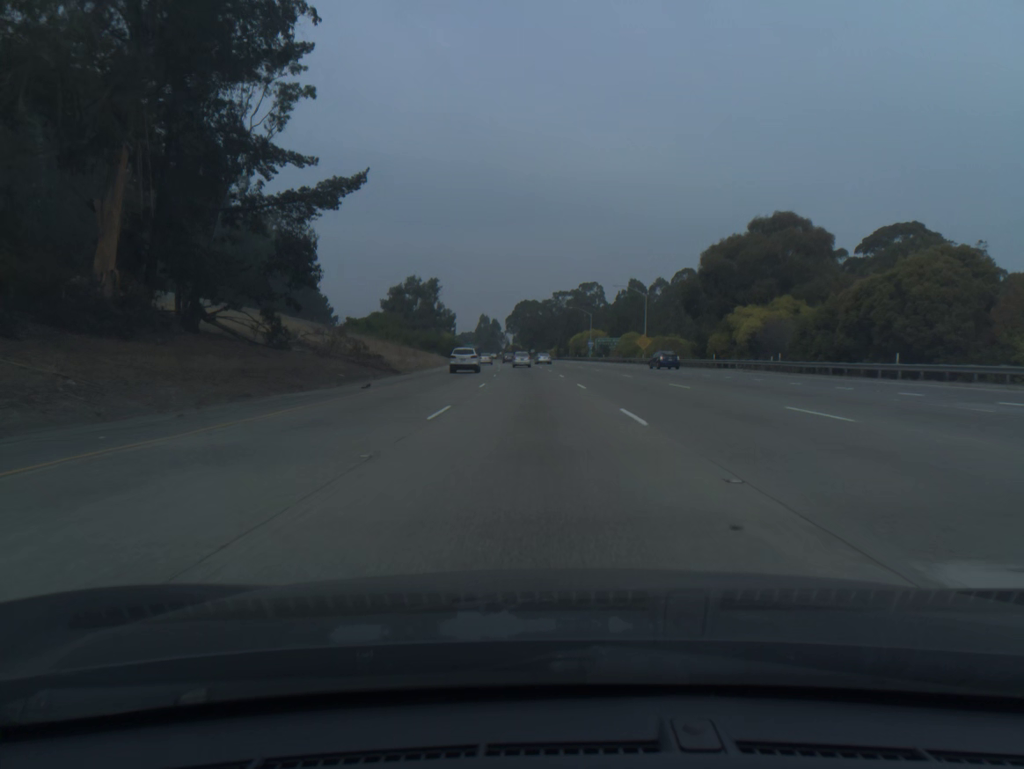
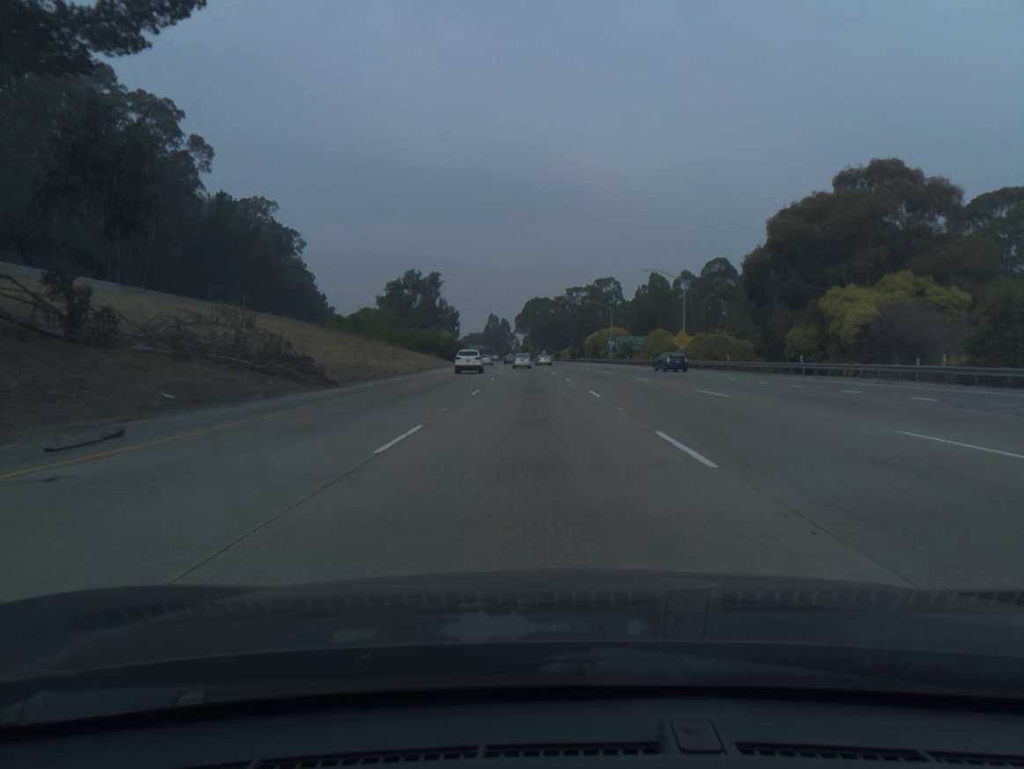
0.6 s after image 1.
(-0.1, +19.6) m; -1°
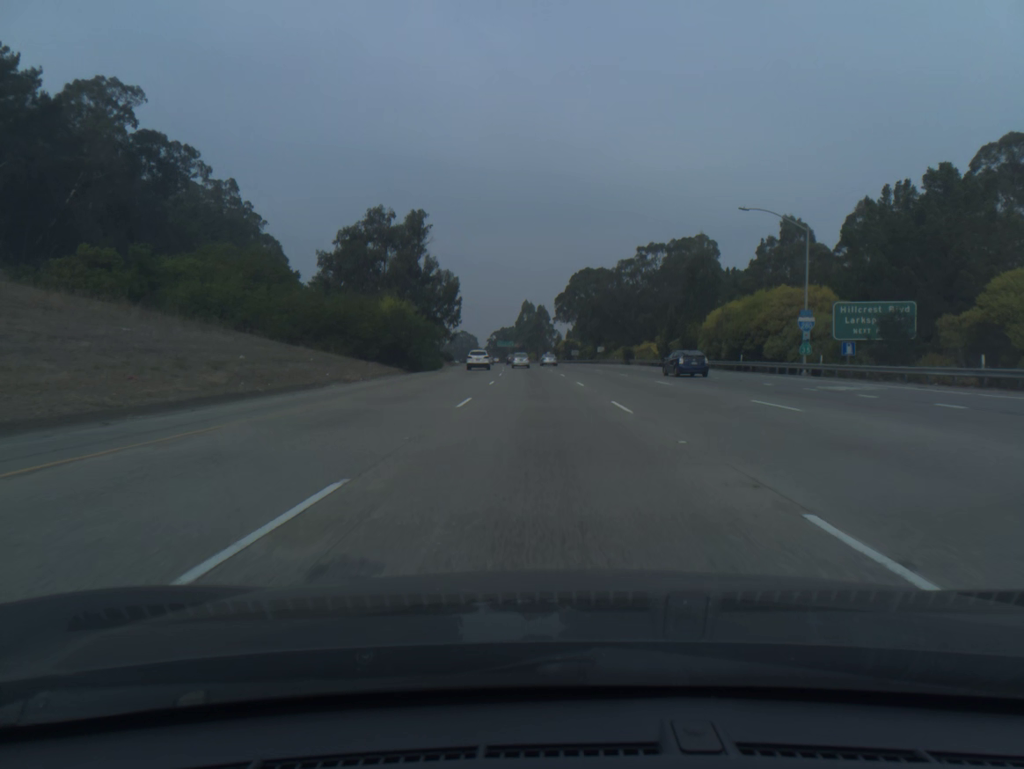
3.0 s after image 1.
(-2.3, +79.1) m; -3°
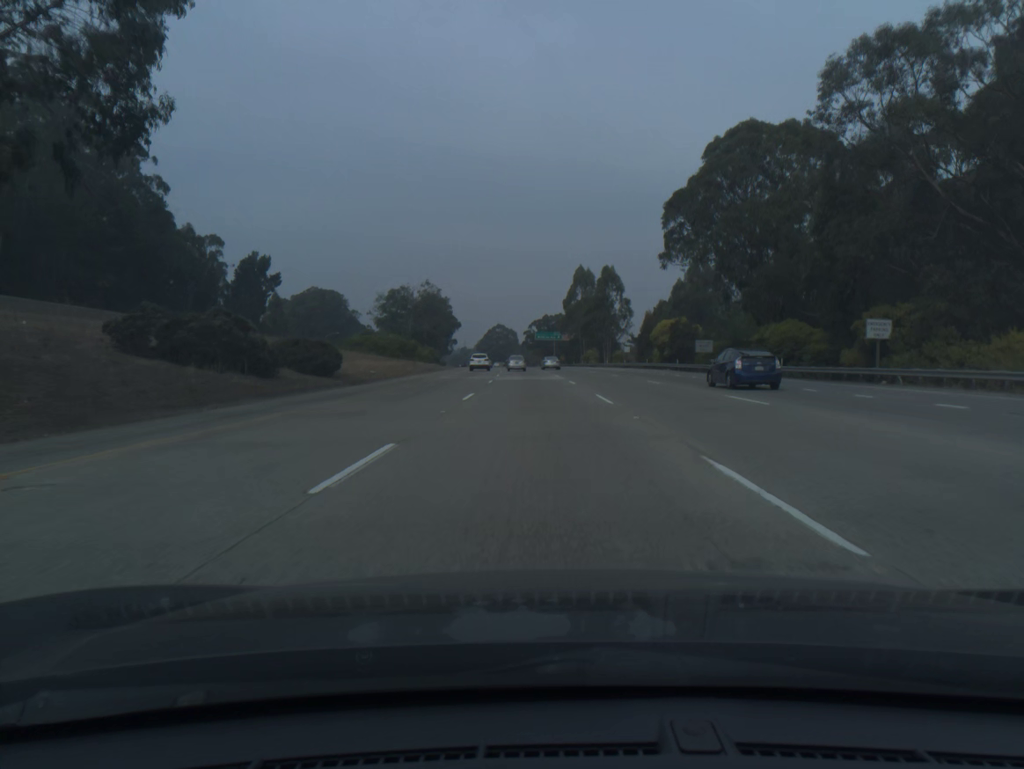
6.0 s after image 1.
(-3.0, +99.6) m; -4°
